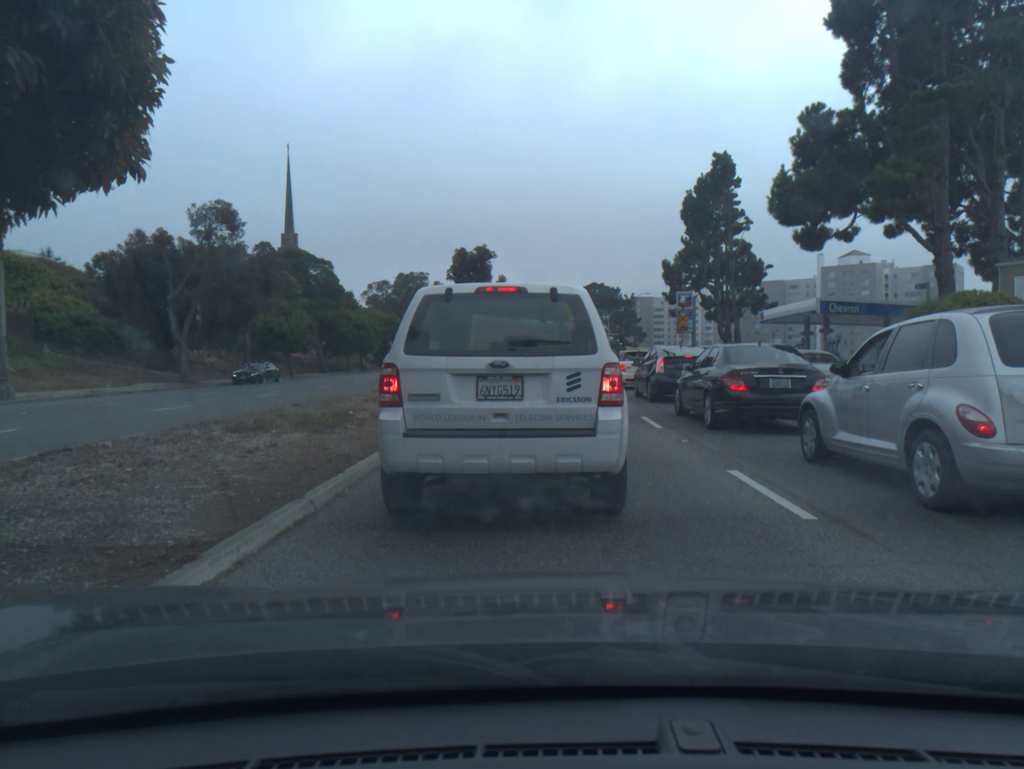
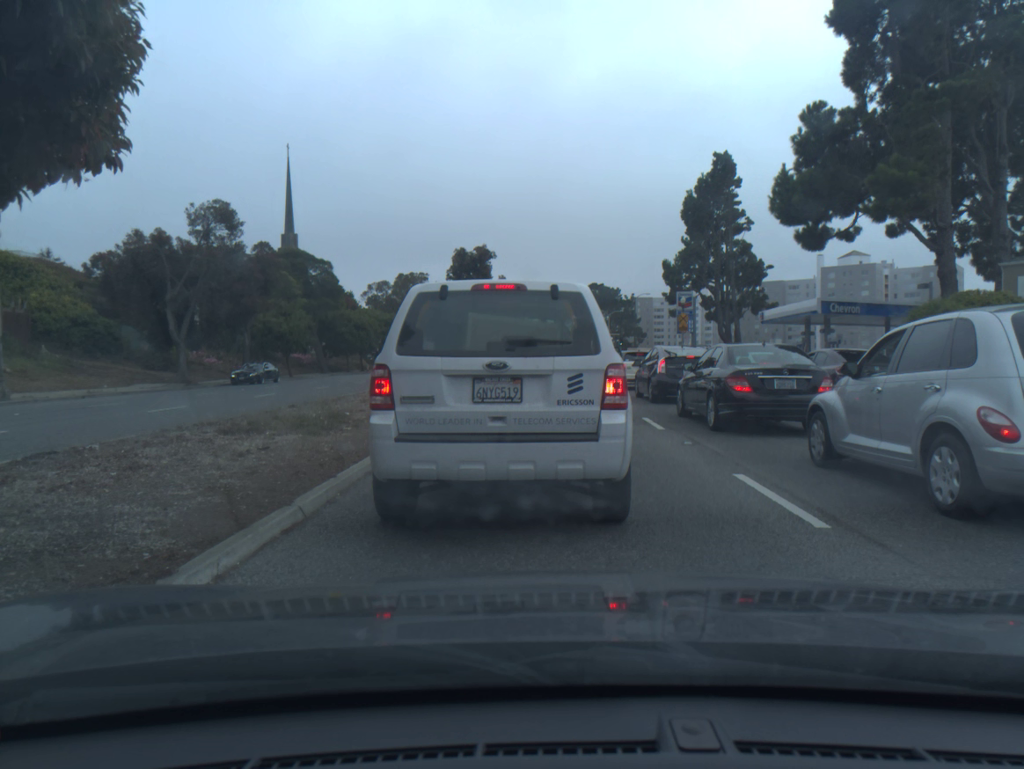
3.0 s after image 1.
(0.0, +0.3) m; 0°
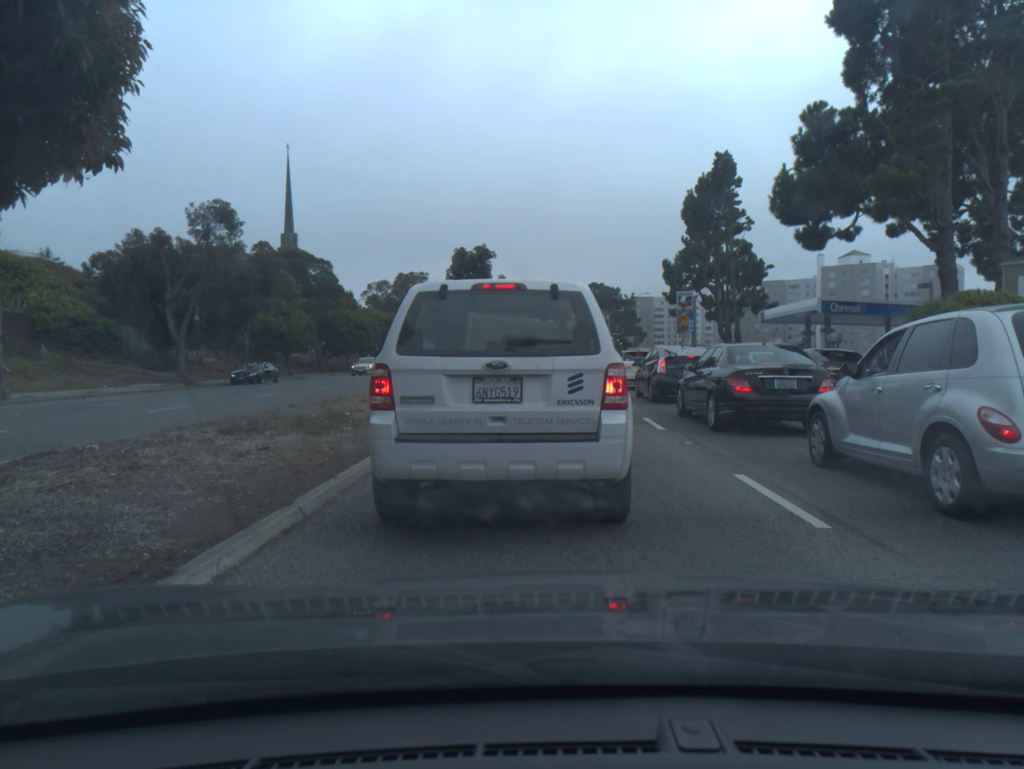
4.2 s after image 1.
(0.0, 0.0) m; 0°
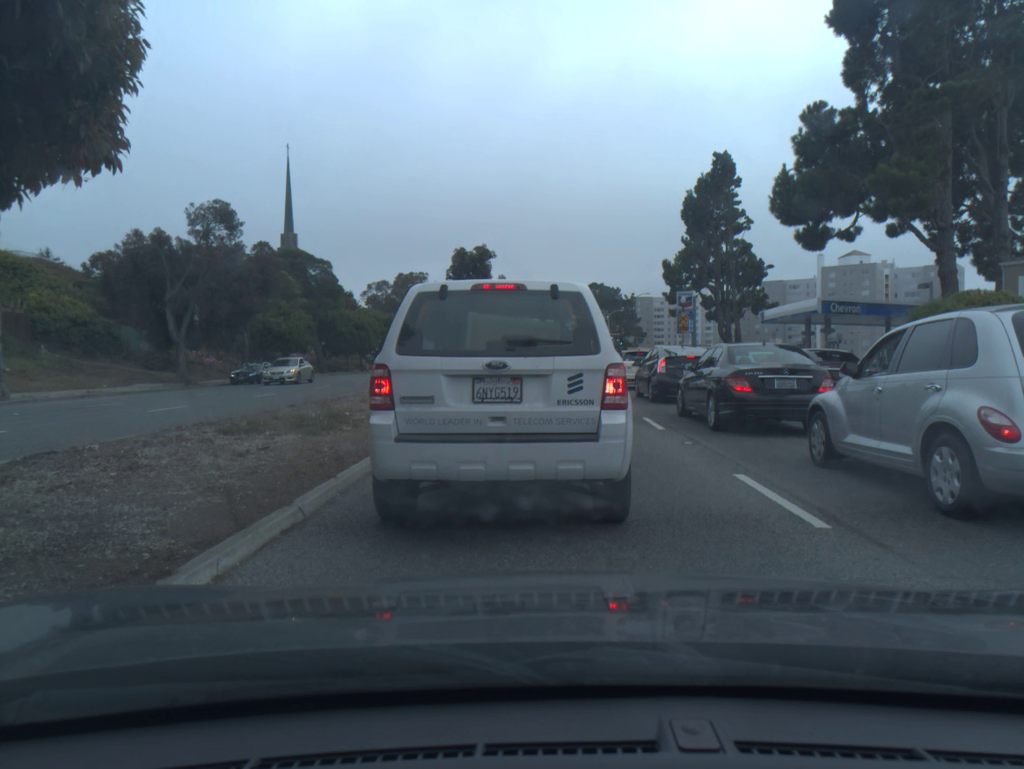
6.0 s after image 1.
(0.0, 0.0) m; 0°
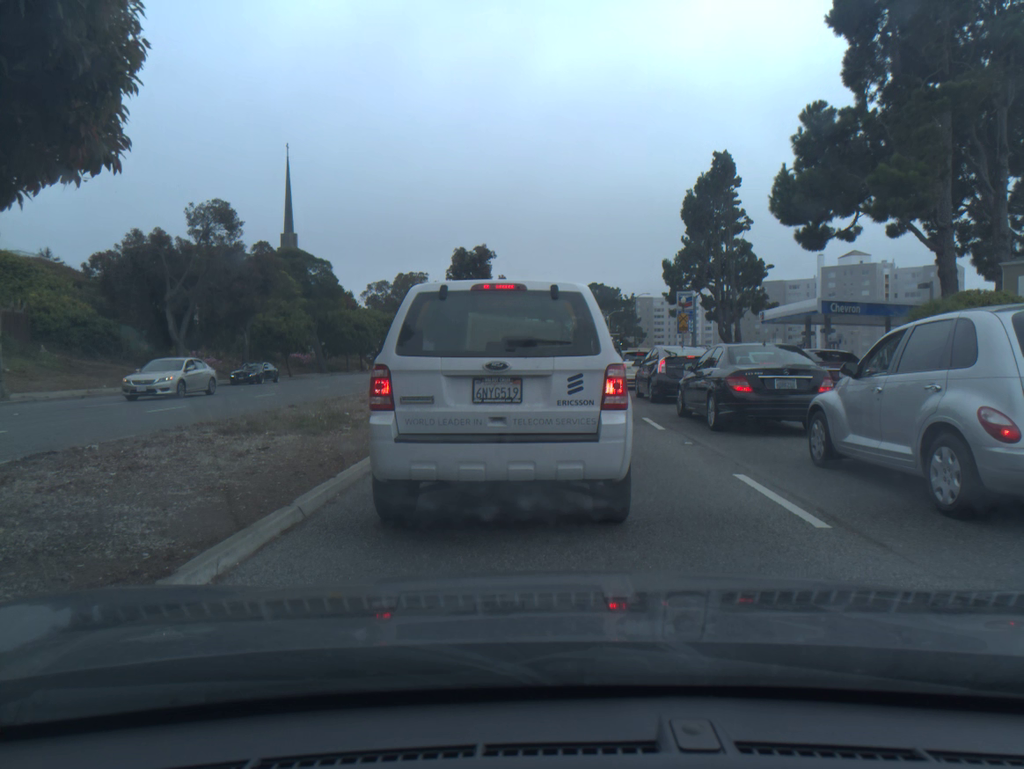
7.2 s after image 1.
(0.0, 0.0) m; 0°
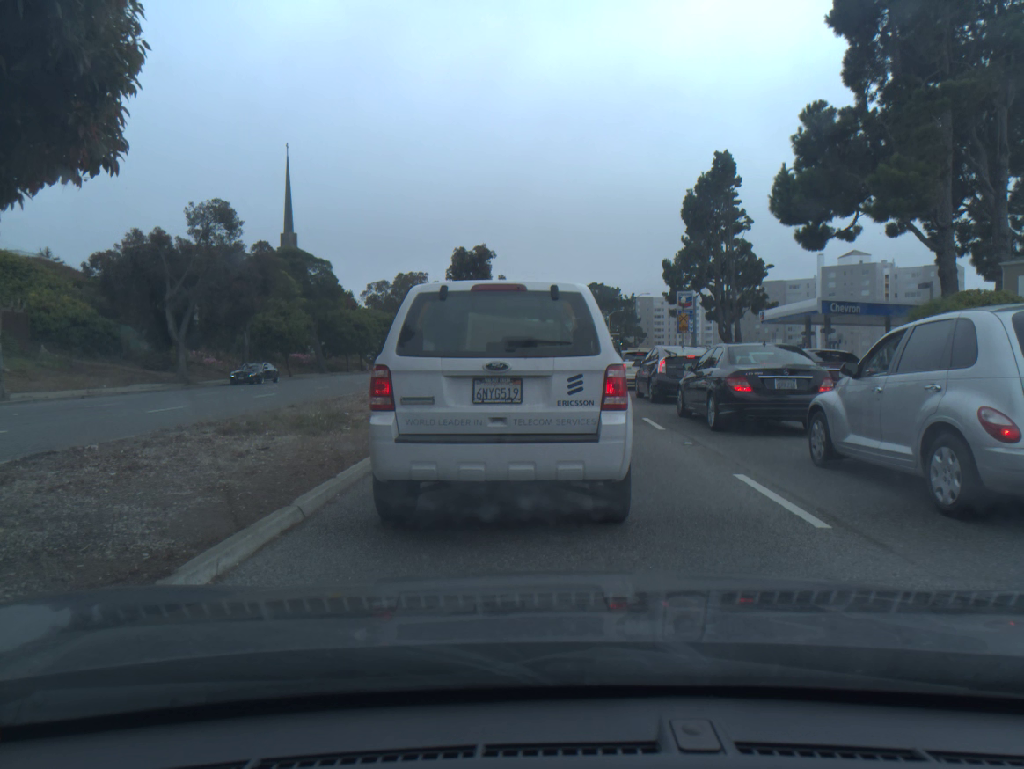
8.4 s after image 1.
(0.0, 0.0) m; 0°
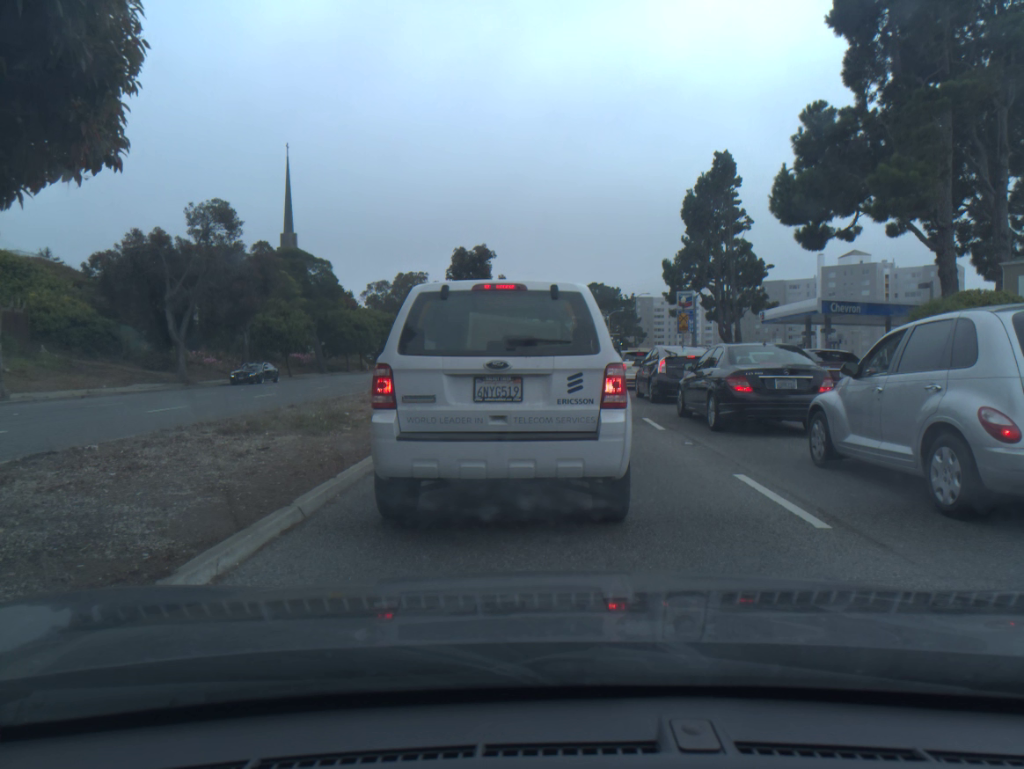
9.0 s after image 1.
(0.0, 0.0) m; 0°
